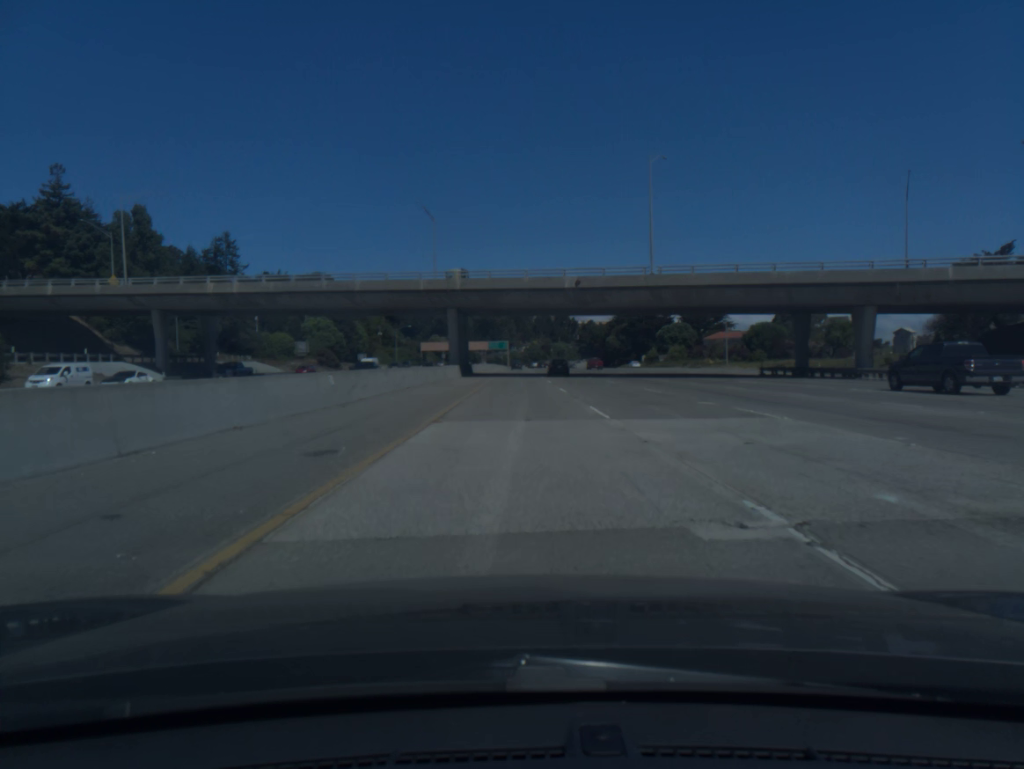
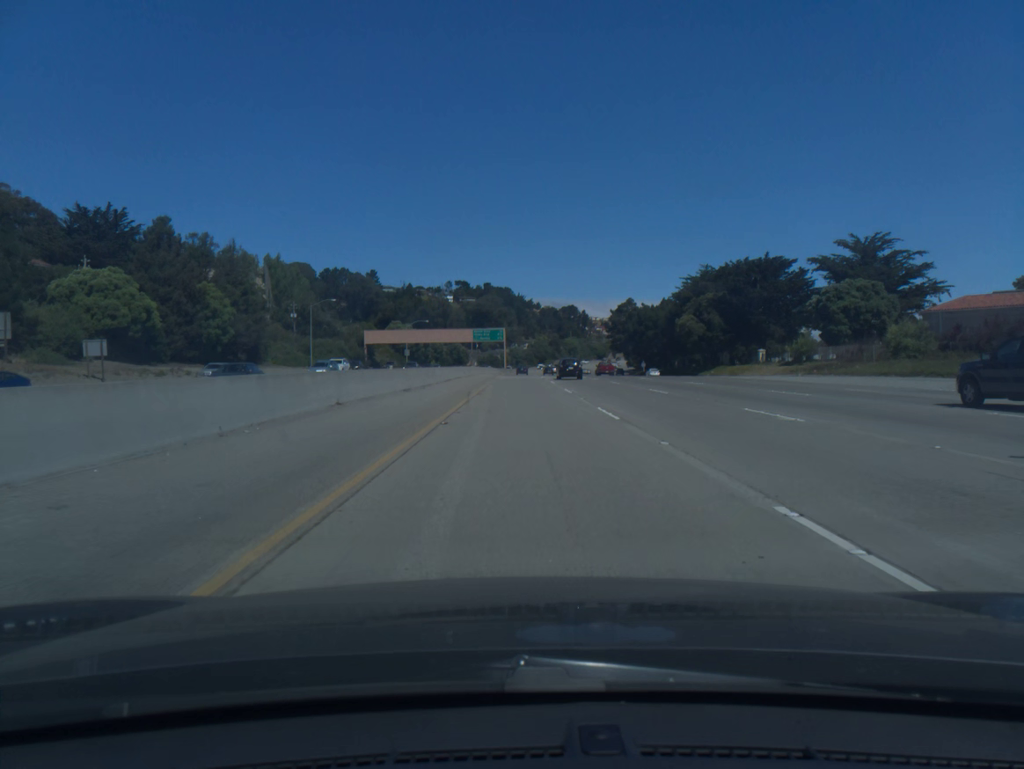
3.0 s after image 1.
(-0.2, +100.4) m; 0°
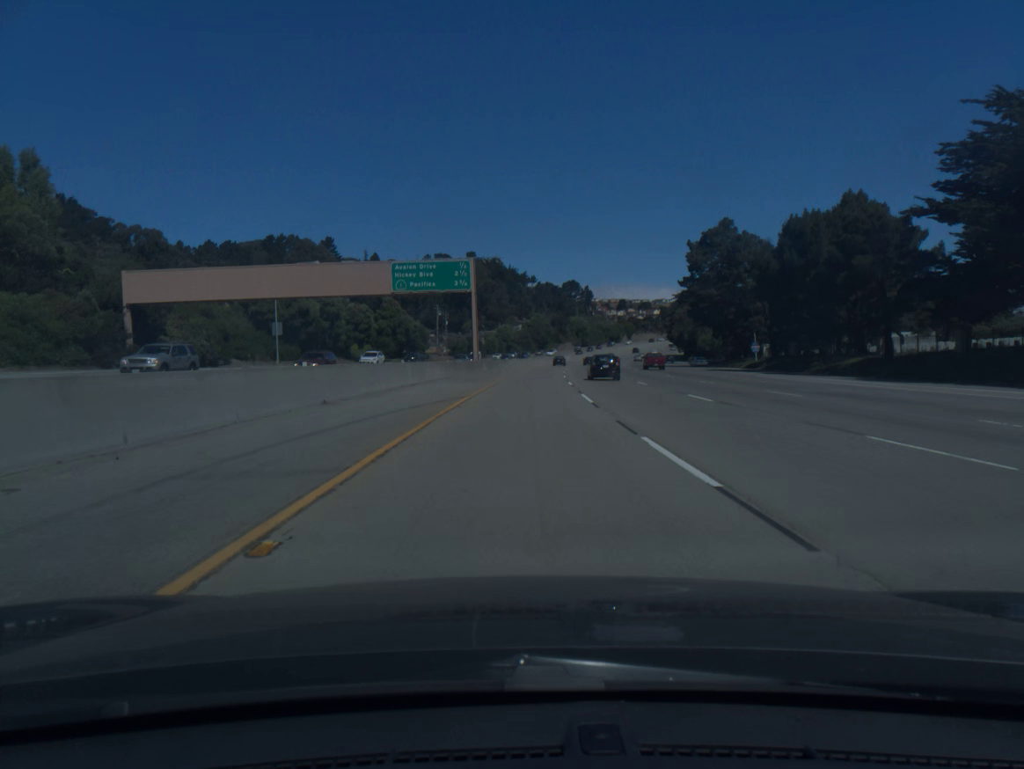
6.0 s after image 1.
(+0.2, +101.1) m; 0°
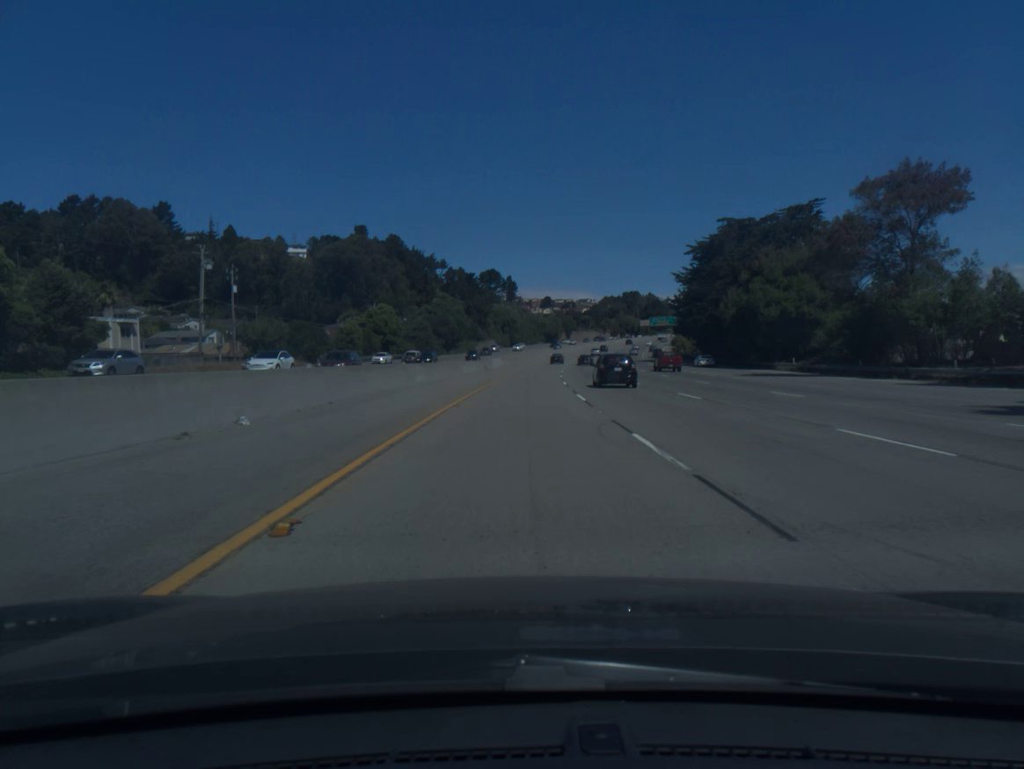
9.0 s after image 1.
(+4.9, +101.4) m; +6°
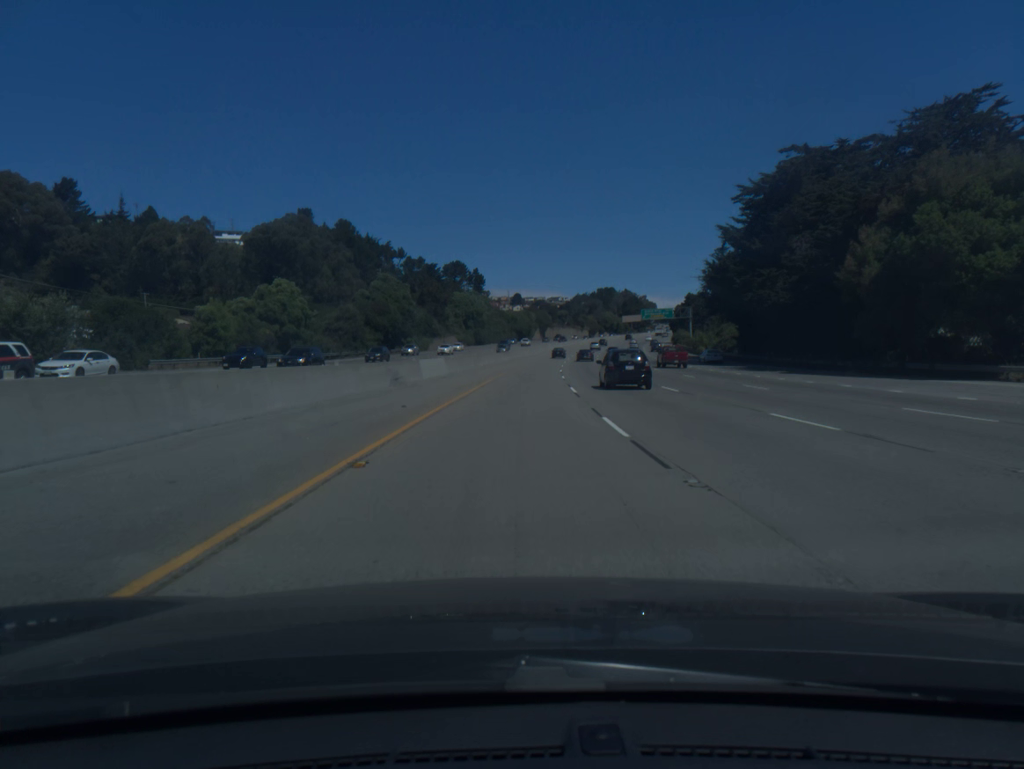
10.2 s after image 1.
(+0.8, +40.5) m; +2°
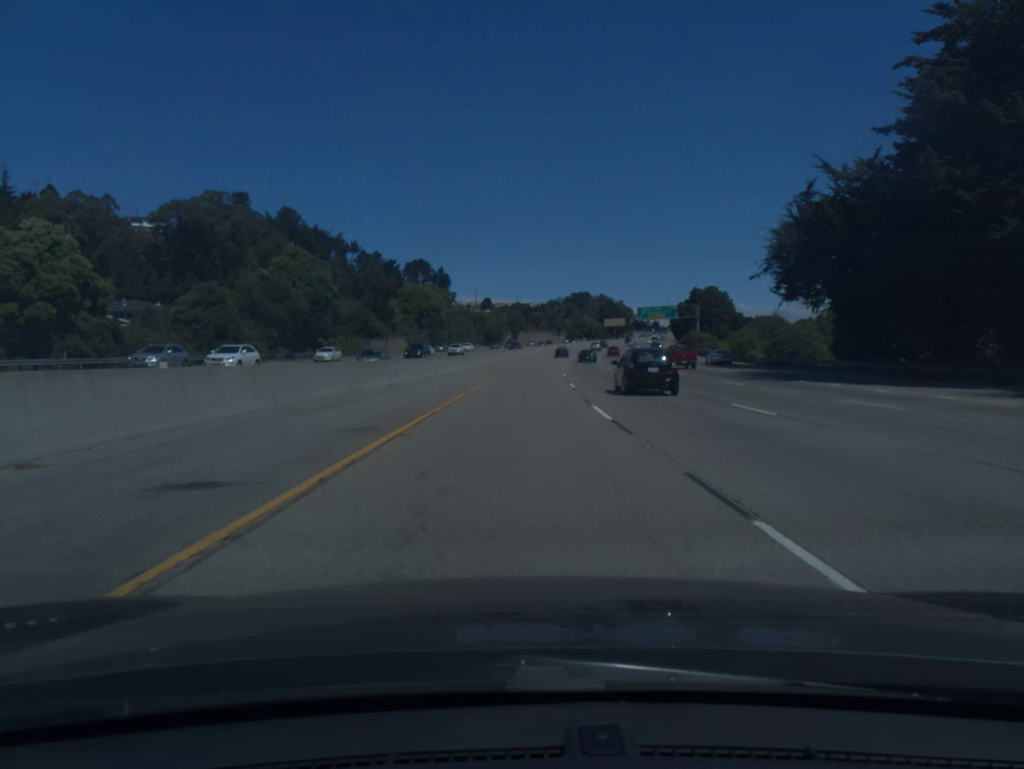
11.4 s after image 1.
(+0.7, +40.4) m; +2°
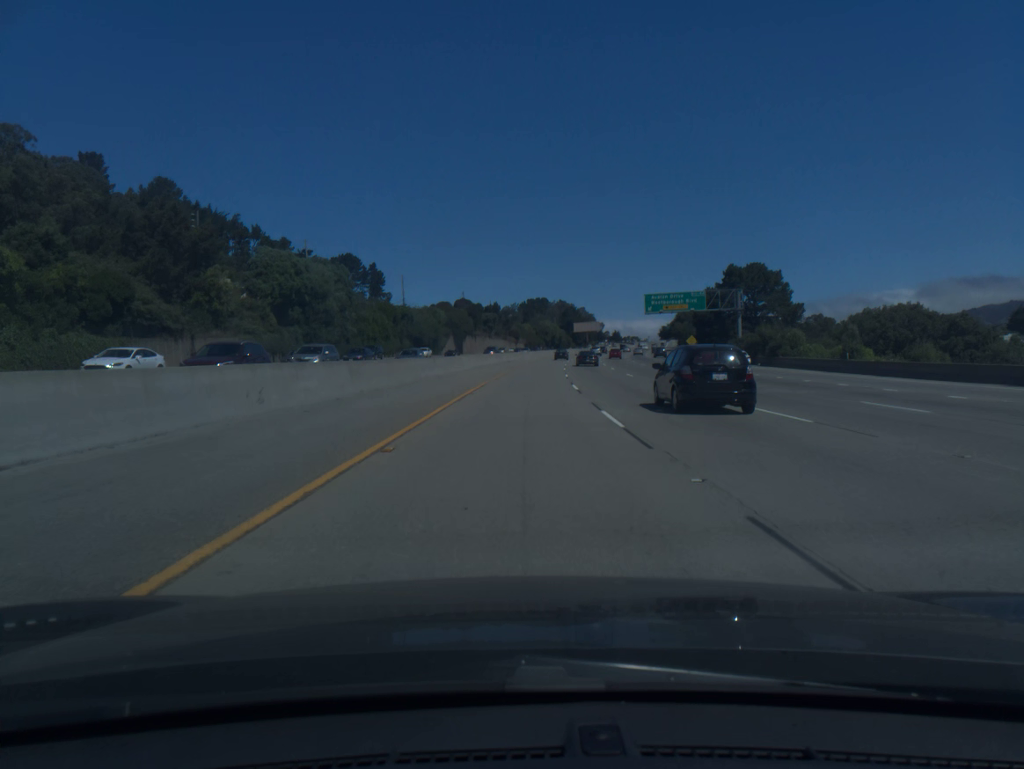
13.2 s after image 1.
(+1.8, +60.3) m; +3°
